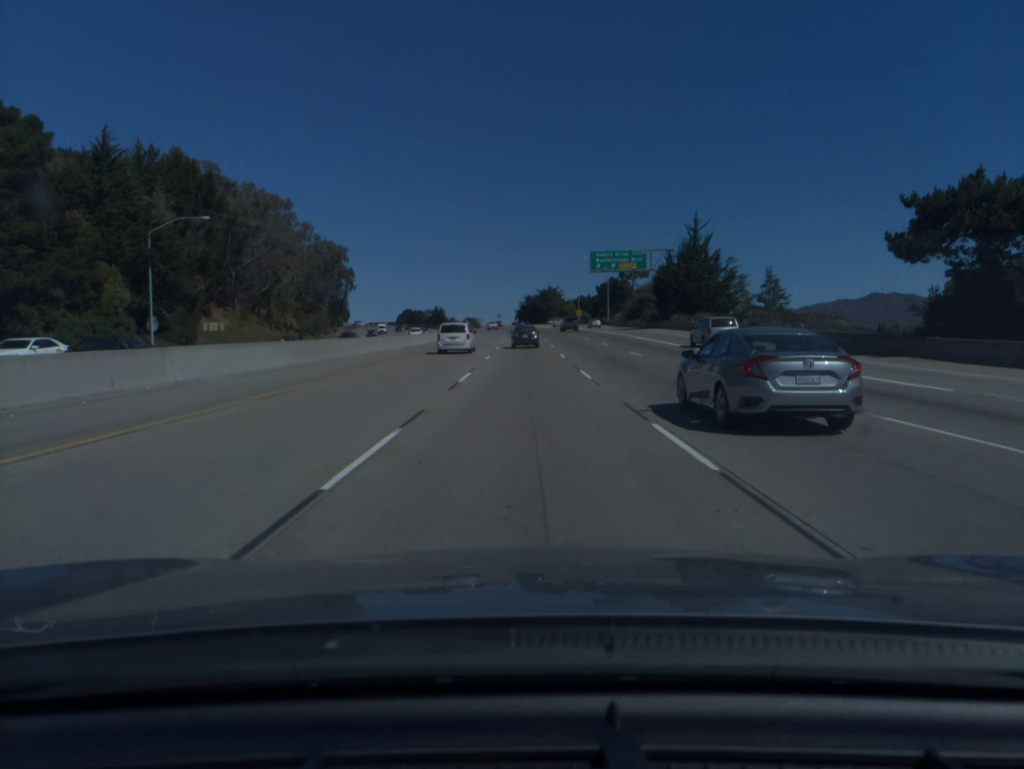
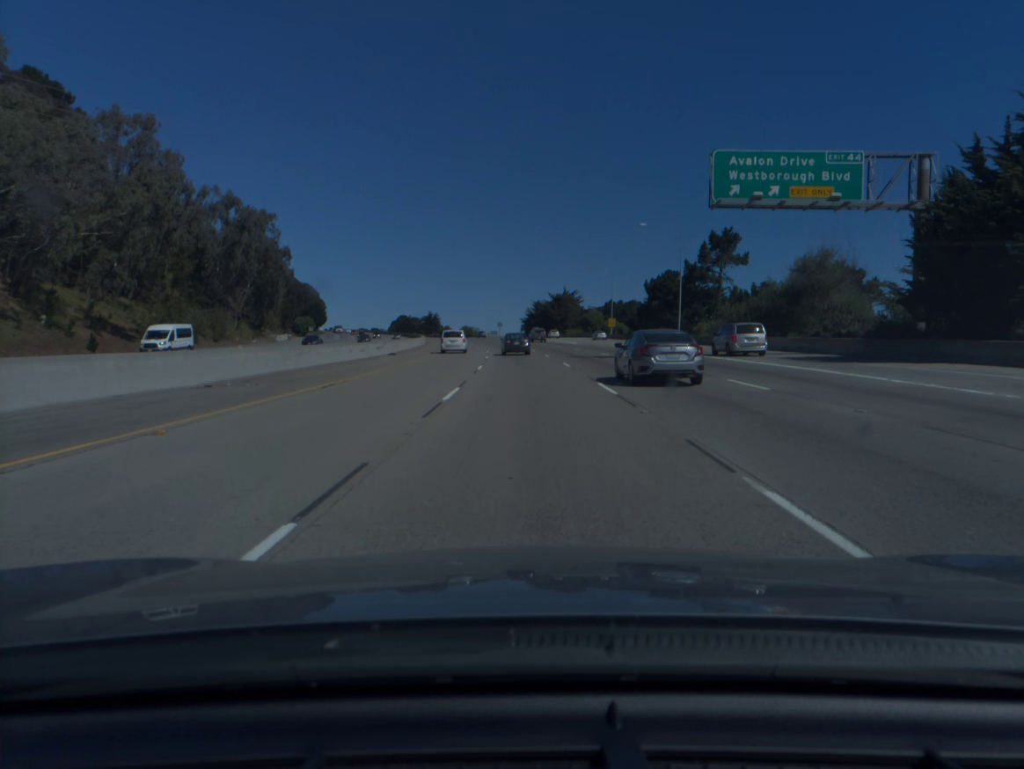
(-0.2, +63.3) m; -1°
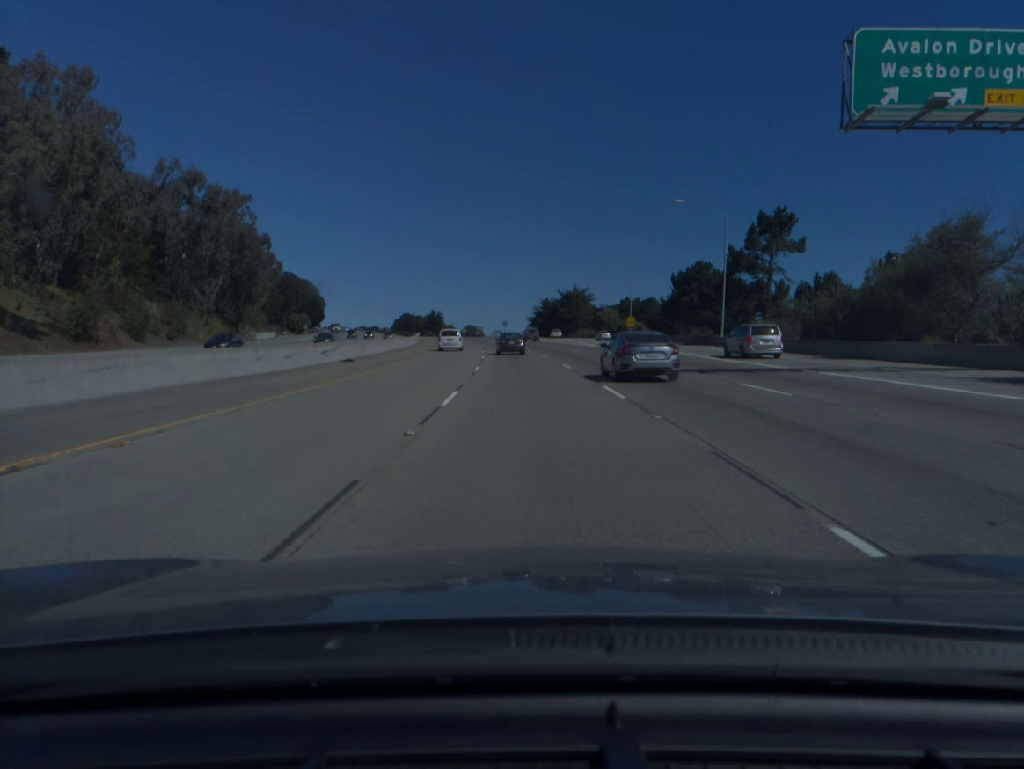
(-0.1, +15.7) m; 0°
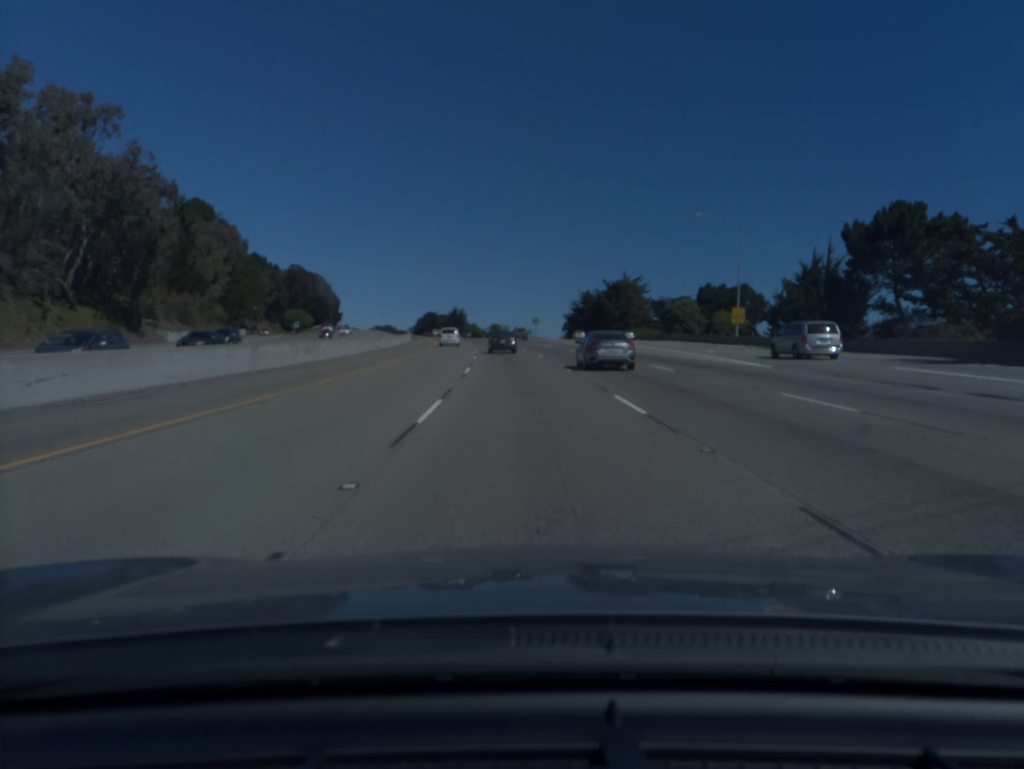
(-0.8, +47.2) m; -2°
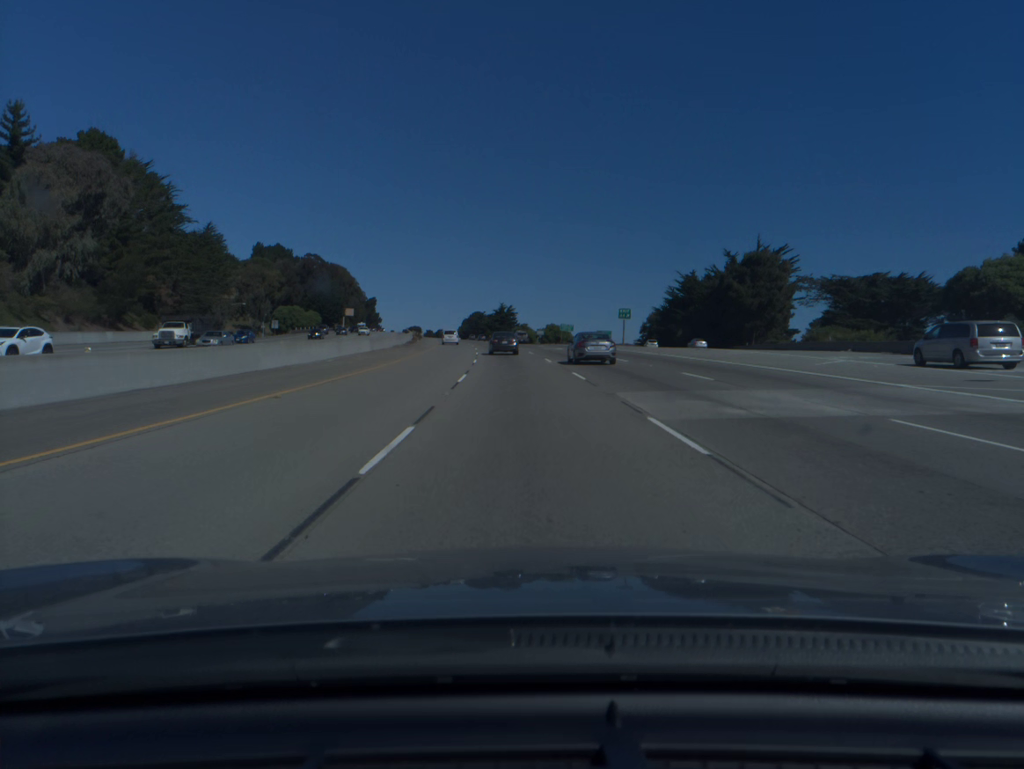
(-2.2, +62.7) m; -4°
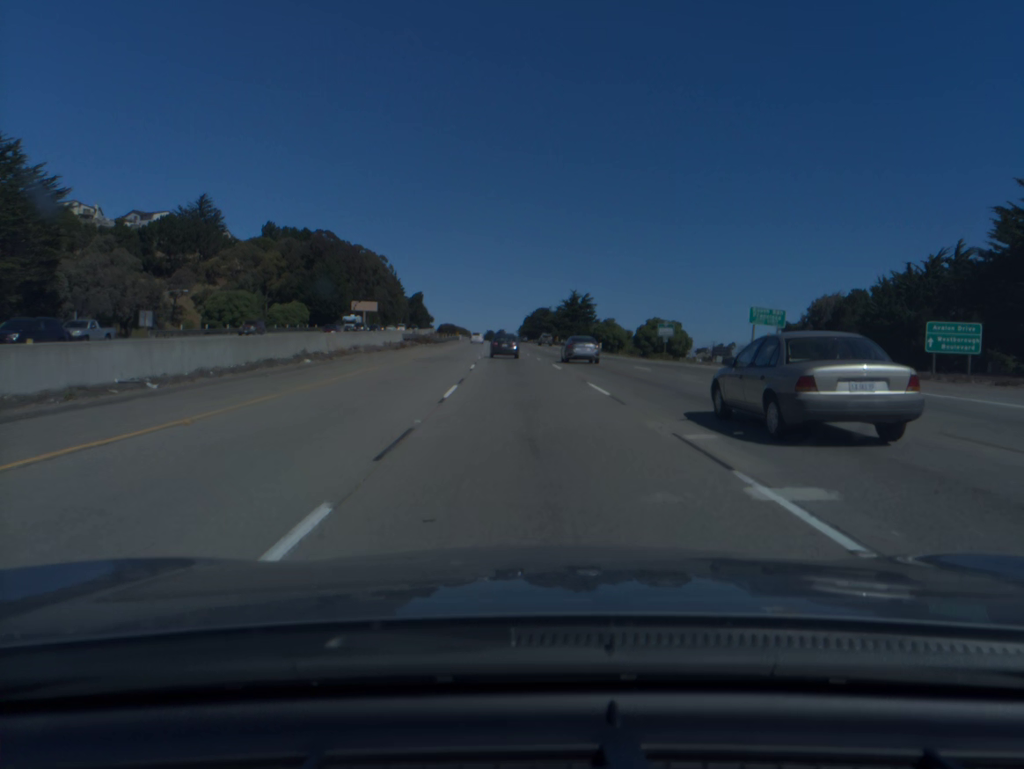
(-3.3, +78.1) m; -5°
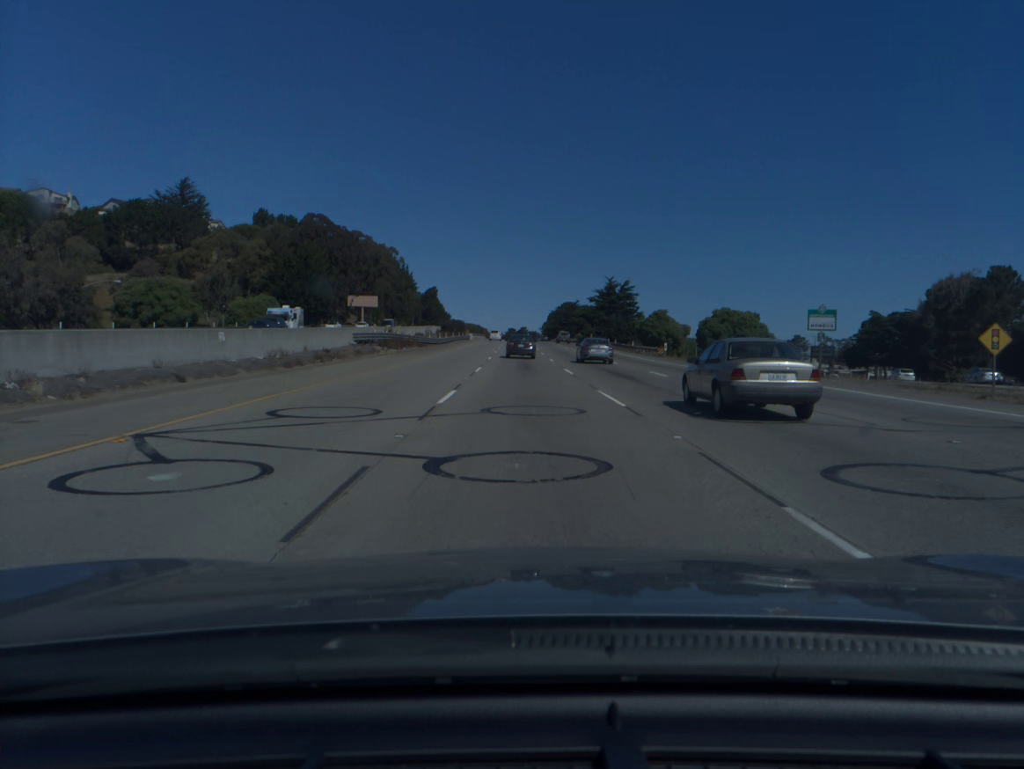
(-0.5, +31.0) m; -2°
